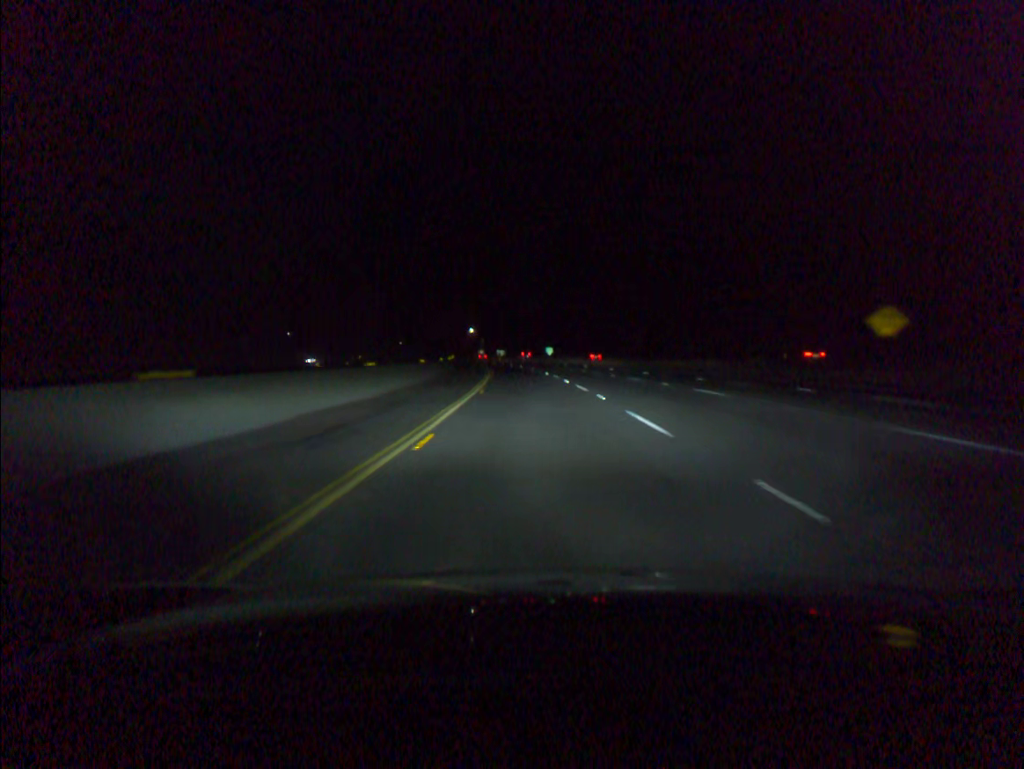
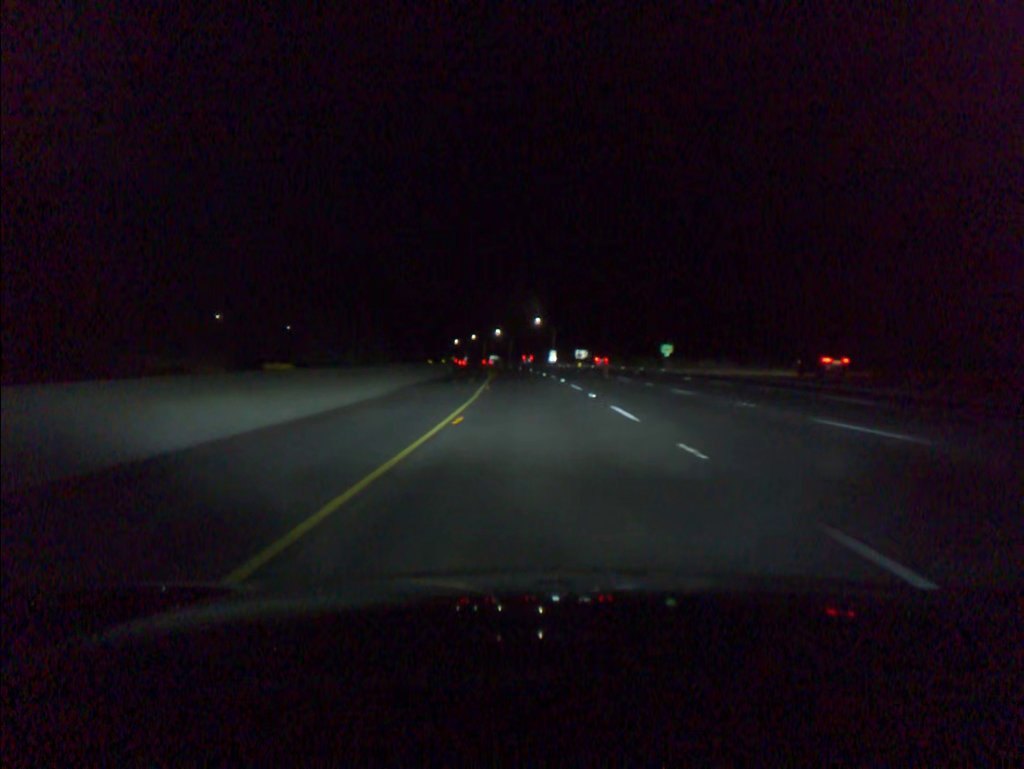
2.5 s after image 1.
(-4.2, +83.1) m; -6°
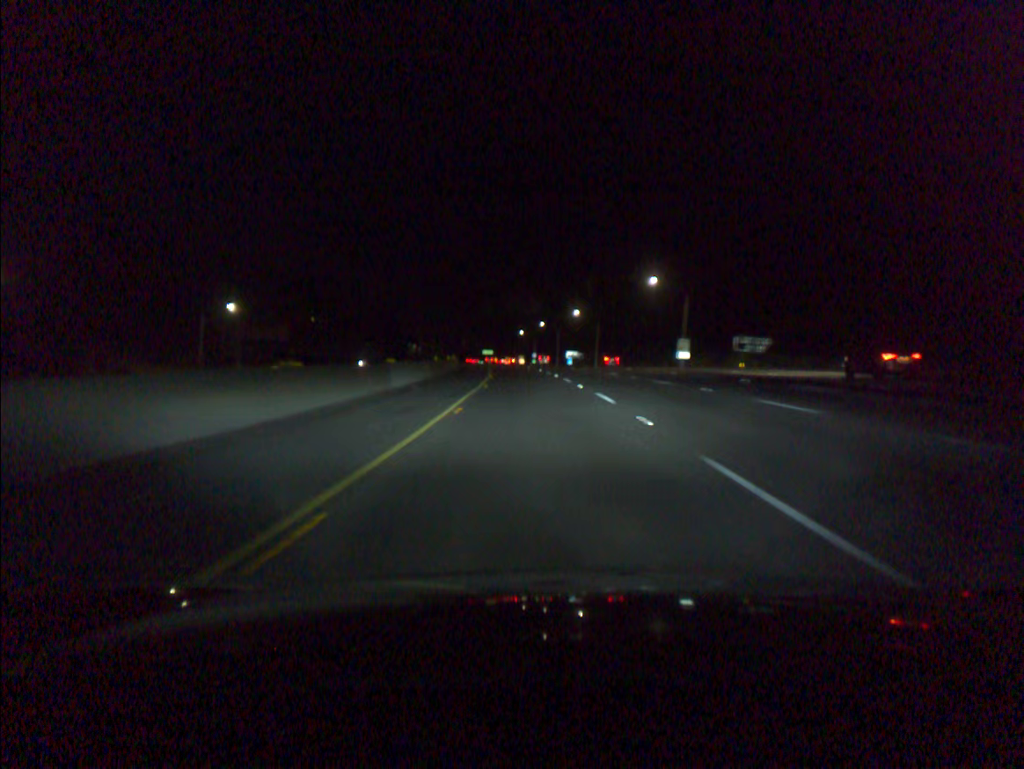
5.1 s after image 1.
(-4.1, +83.3) m; -6°
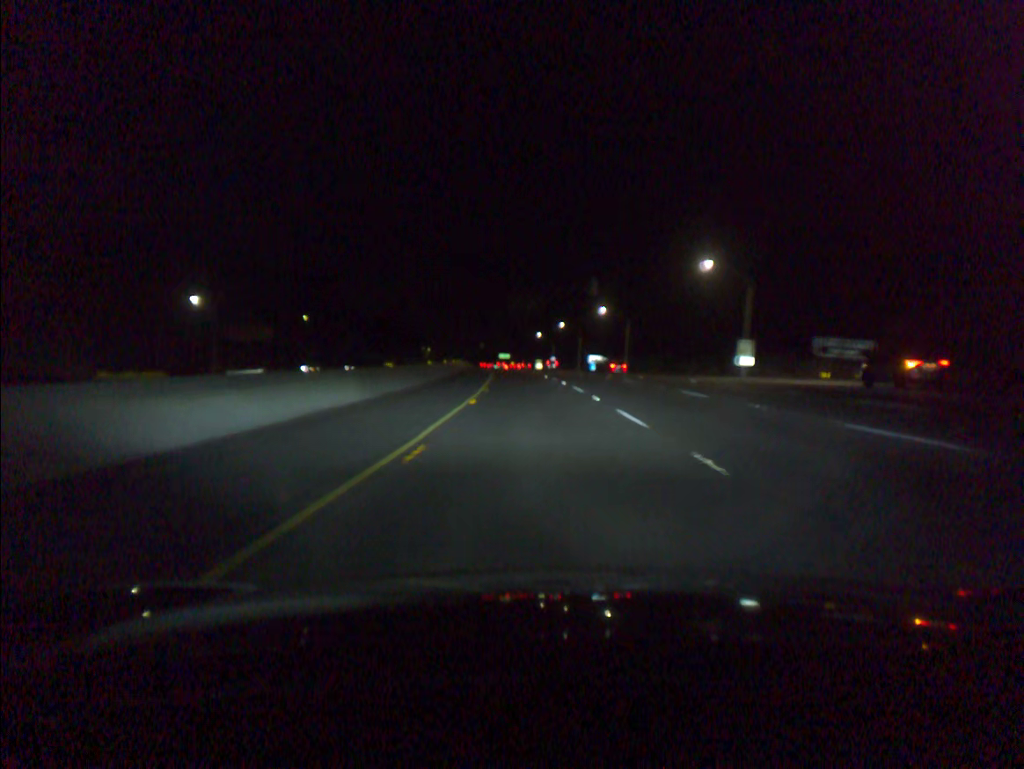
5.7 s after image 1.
(-0.2, +19.6) m; -1°
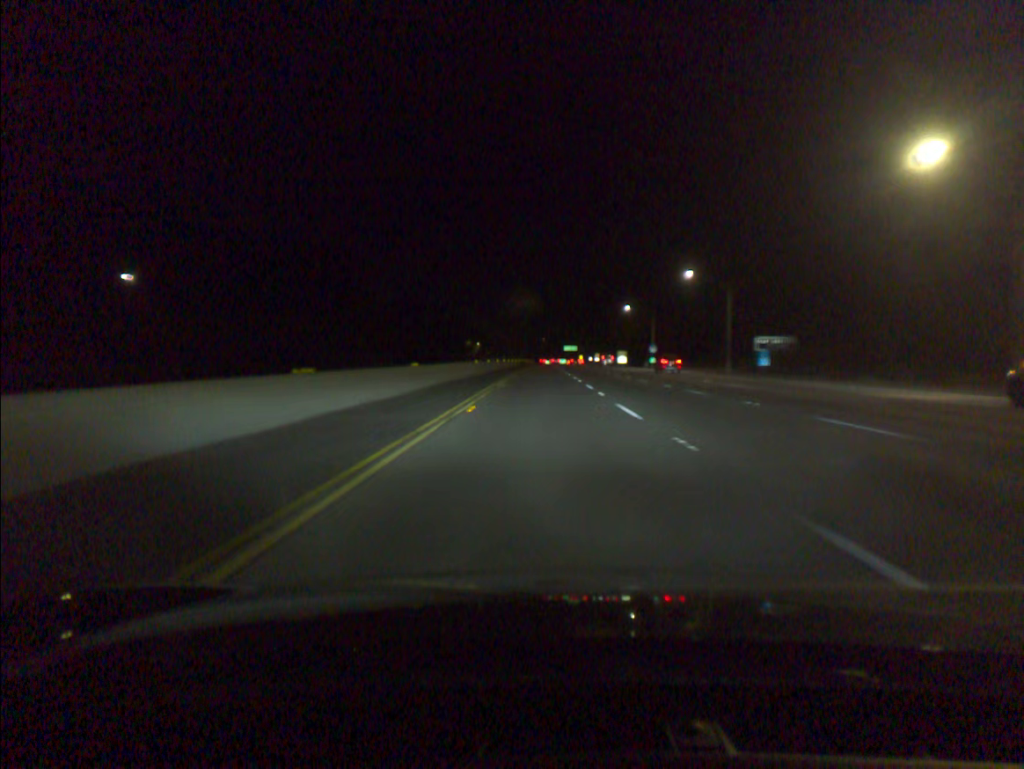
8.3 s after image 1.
(-3.7, +85.2) m; -5°
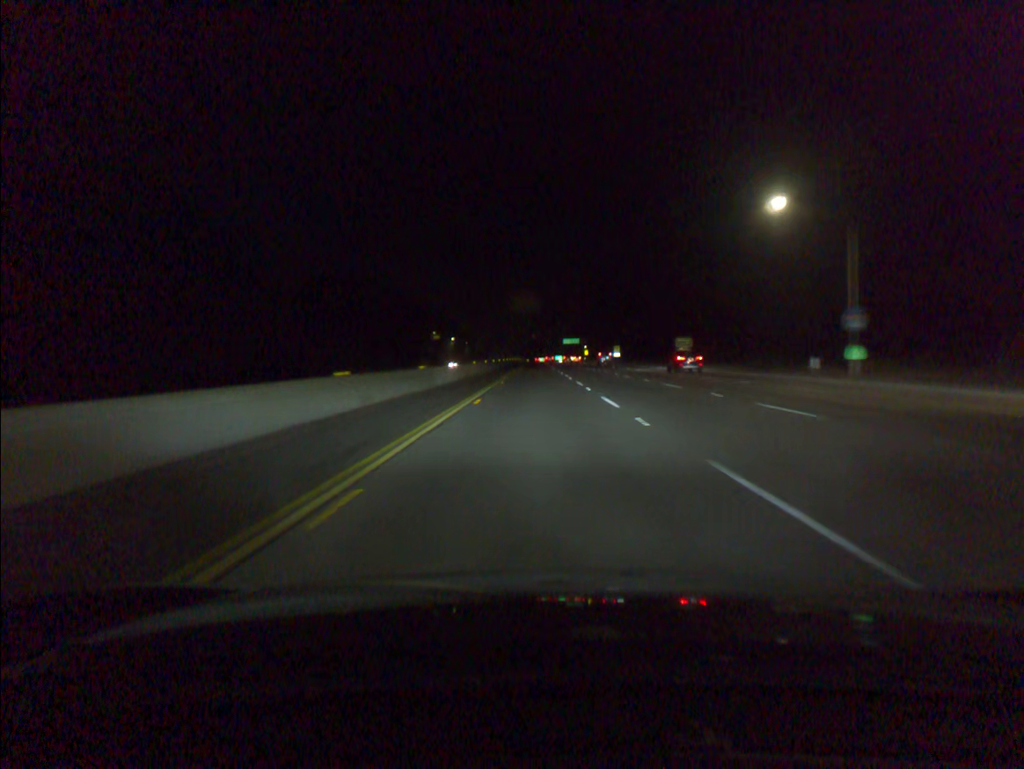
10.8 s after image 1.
(+0.1, +83.8) m; 0°
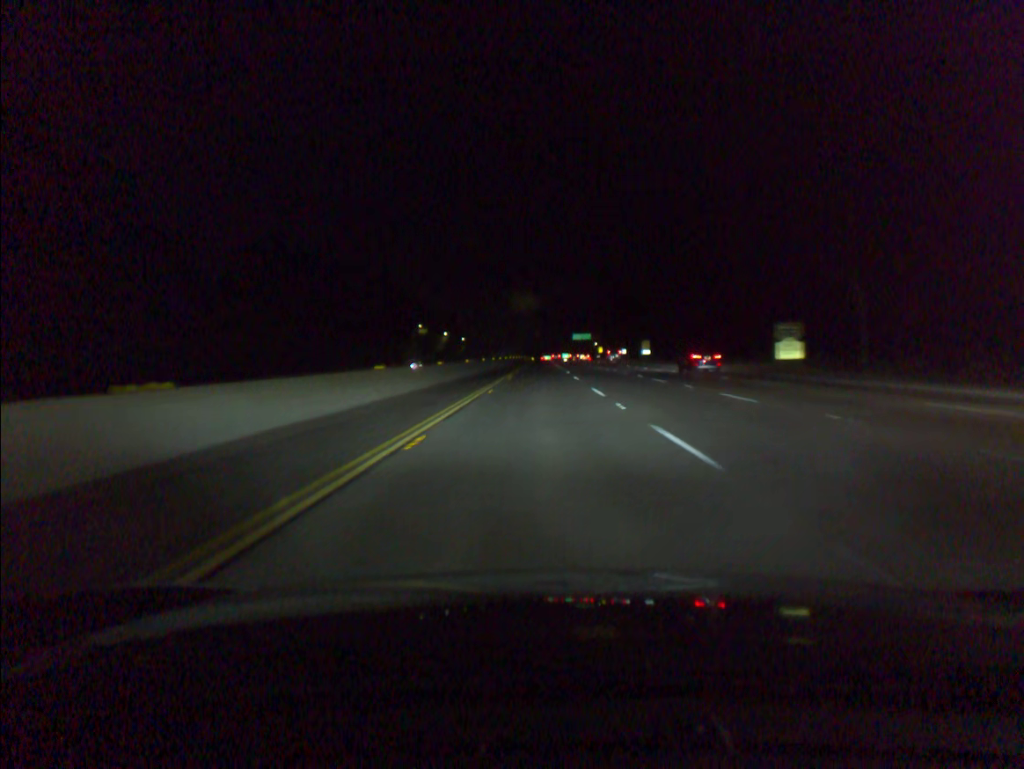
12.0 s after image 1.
(-0.1, +39.4) m; 0°
